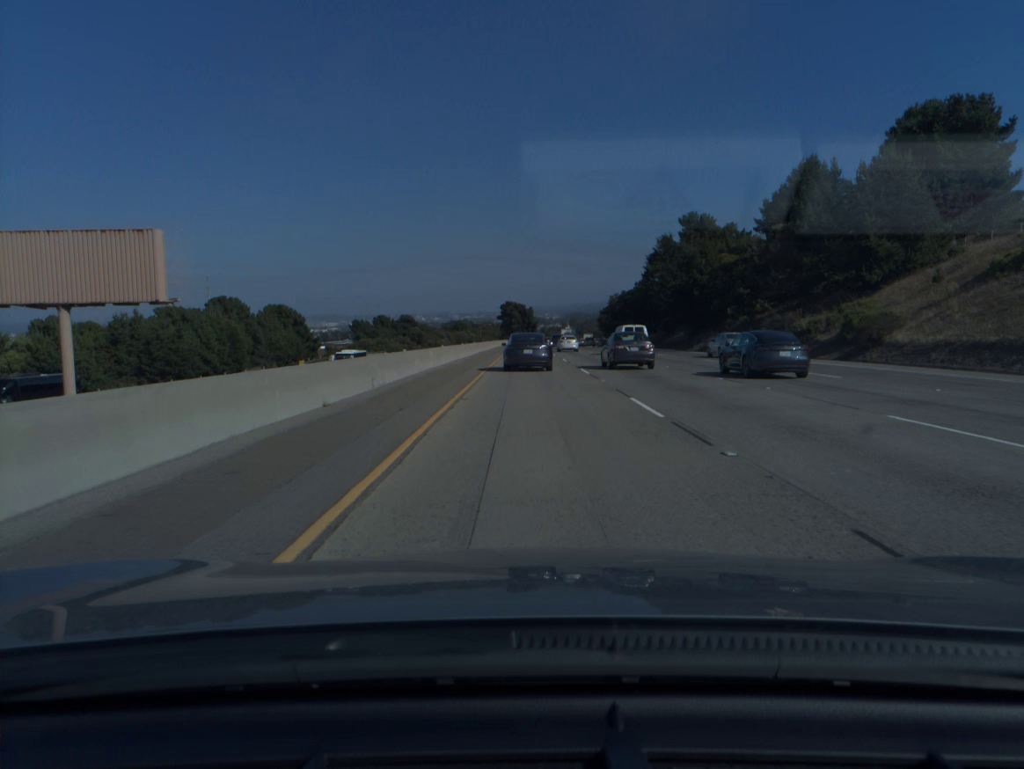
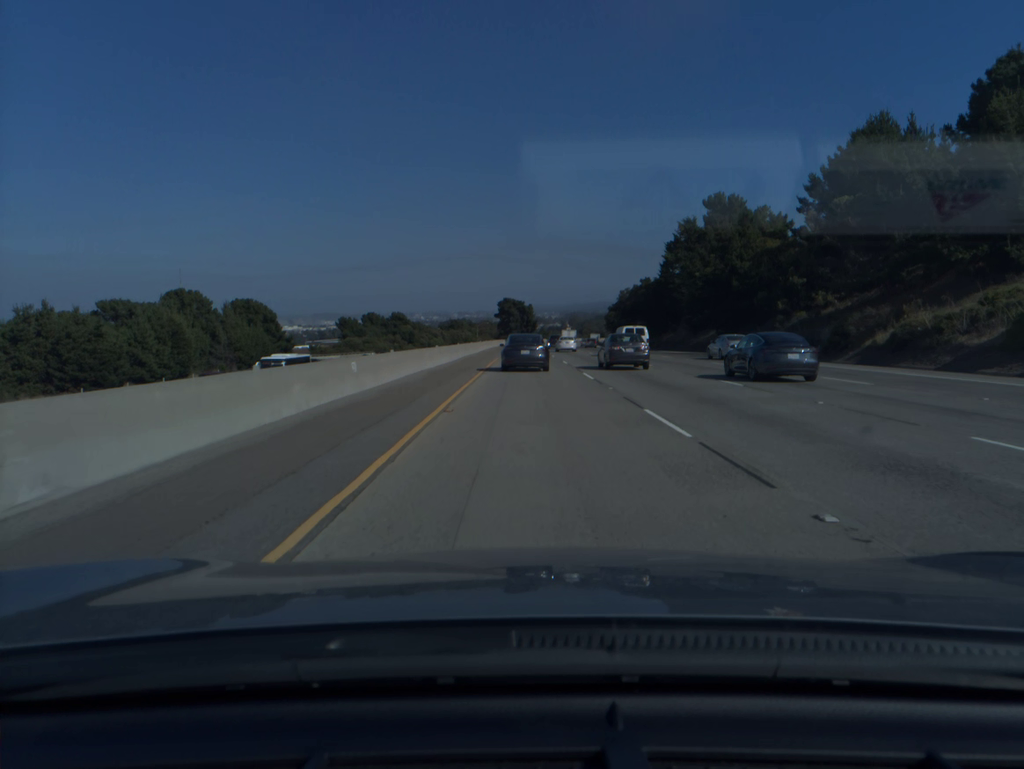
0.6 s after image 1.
(0.0, +17.1) m; 0°
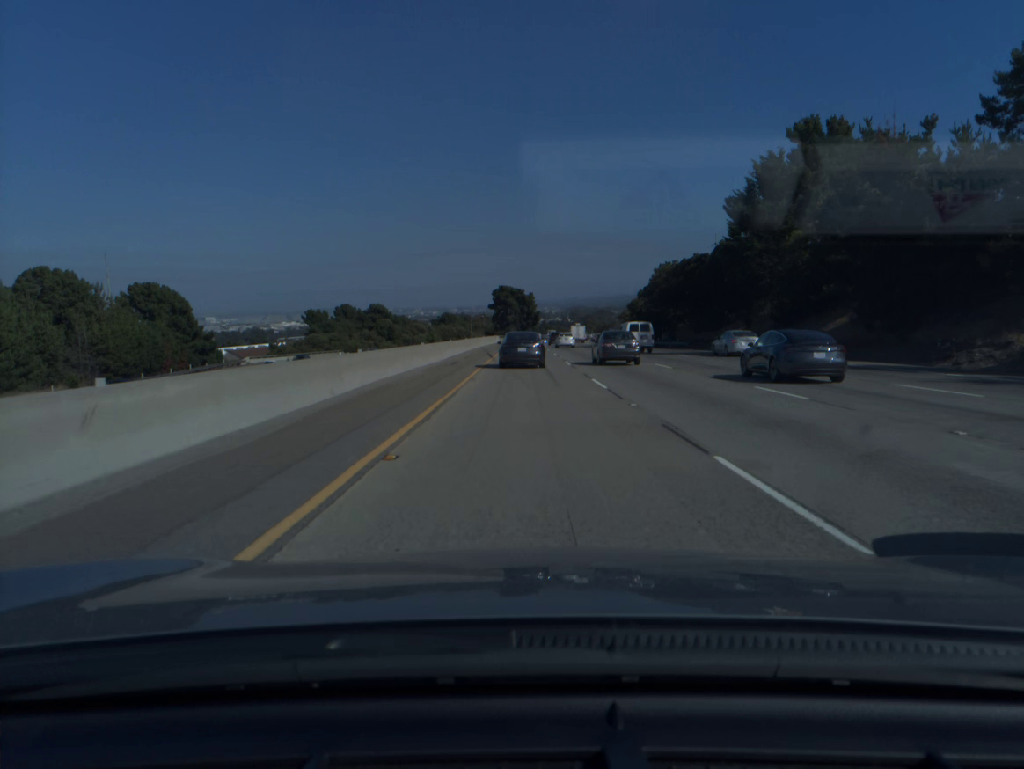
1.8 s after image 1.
(0.0, +34.6) m; 0°
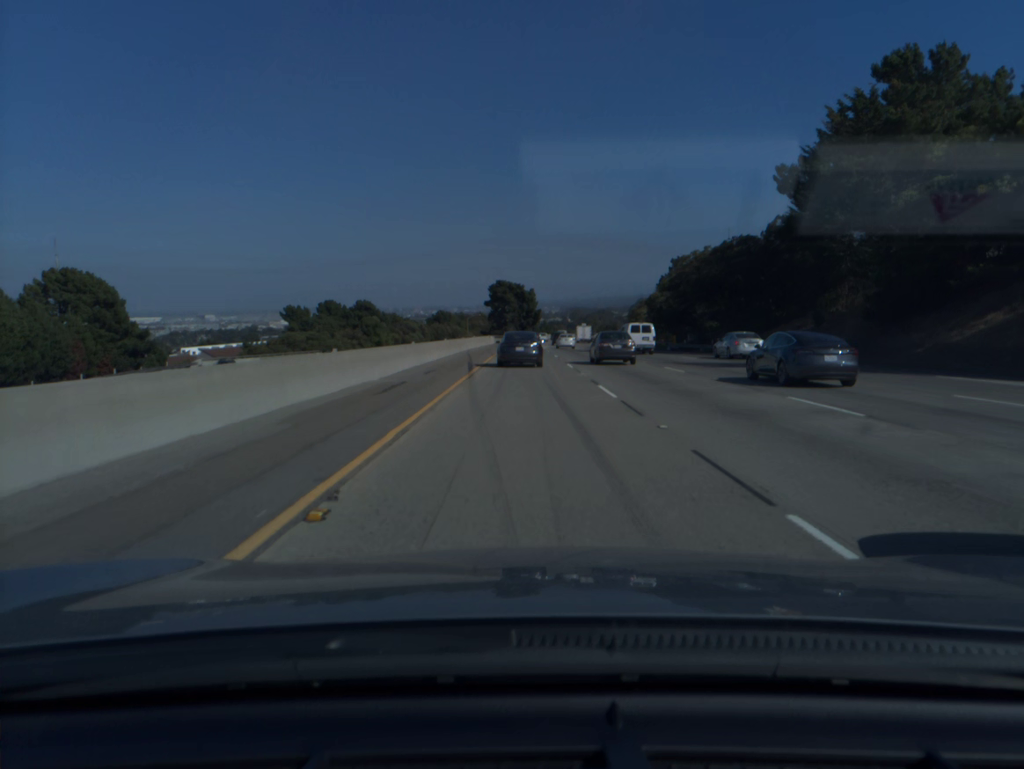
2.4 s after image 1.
(0.0, +17.4) m; 0°
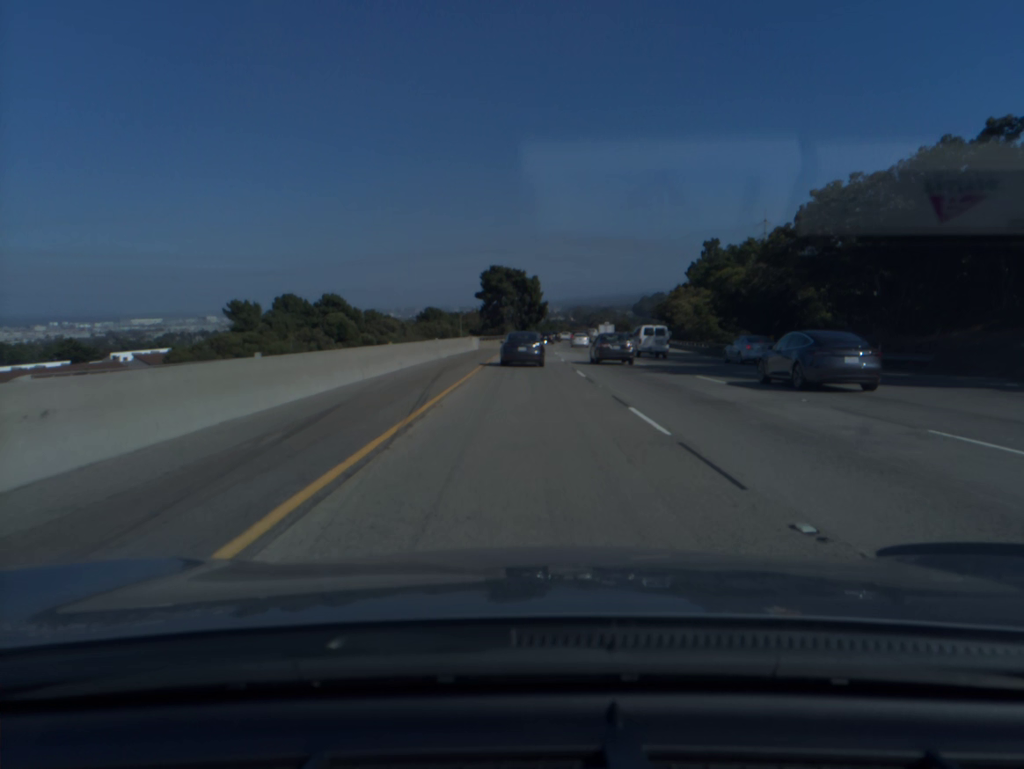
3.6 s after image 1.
(-0.1, +35.2) m; 0°
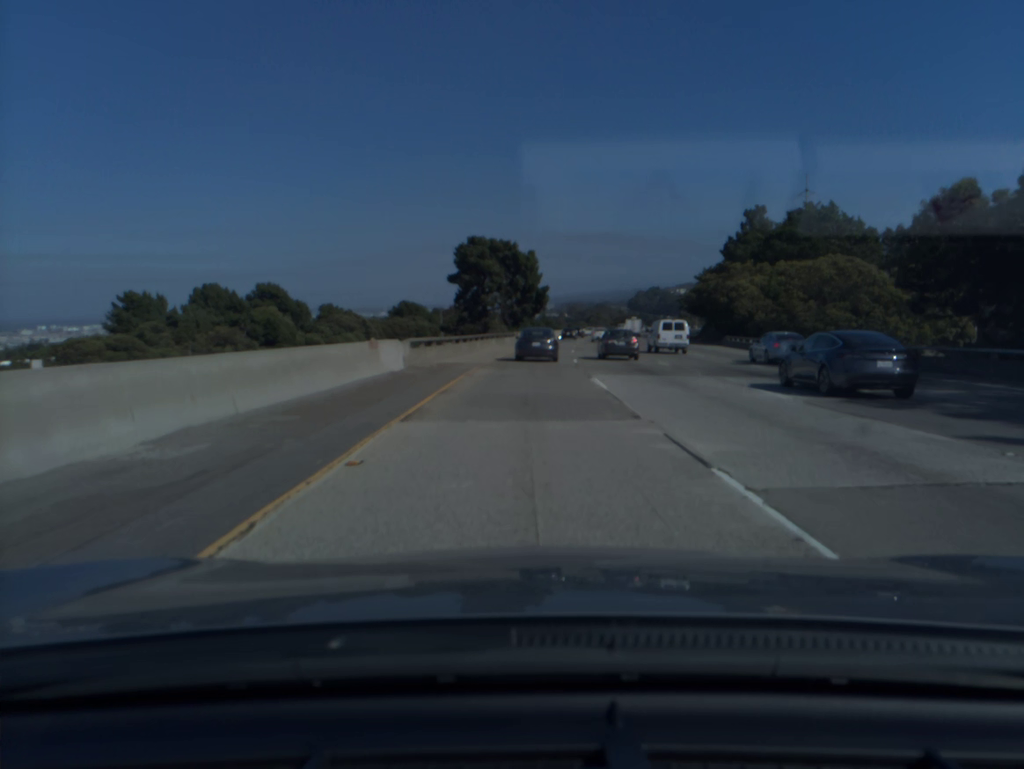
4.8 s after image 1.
(+0.1, +35.8) m; 0°
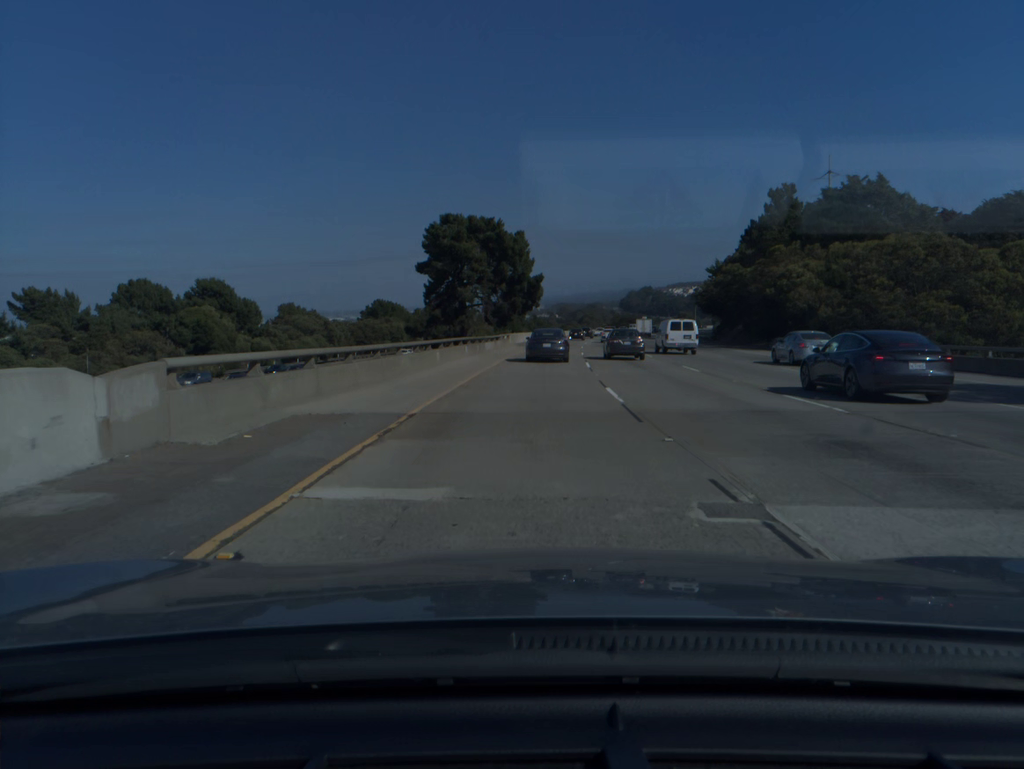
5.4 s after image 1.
(+0.1, +18.0) m; +1°
